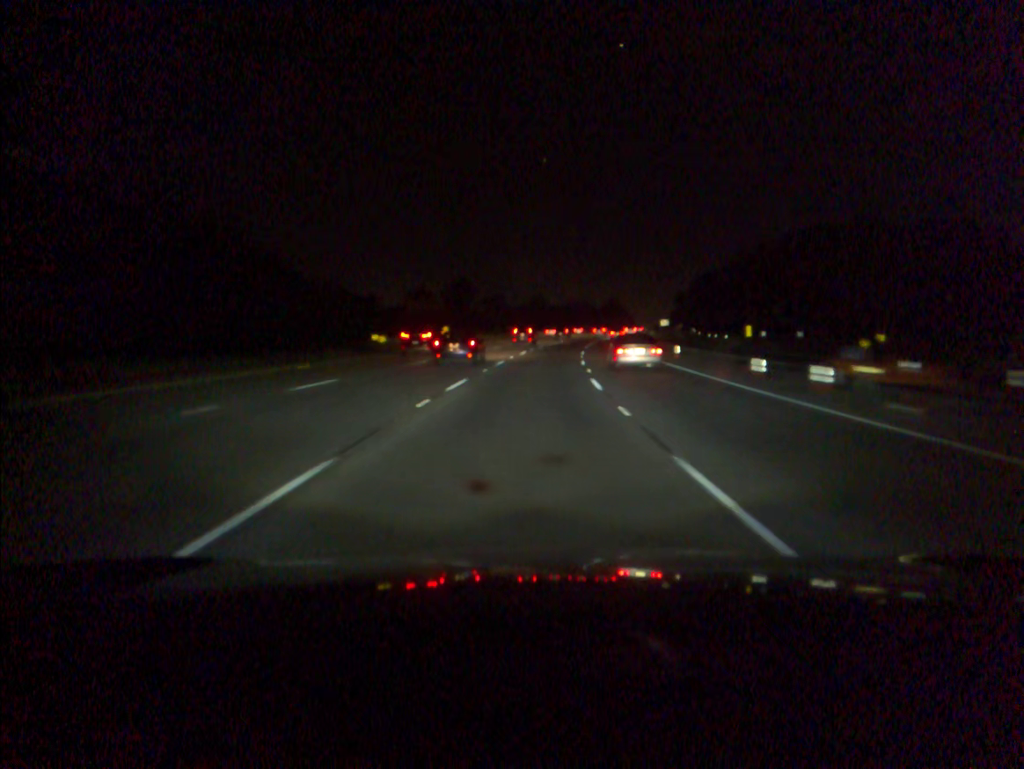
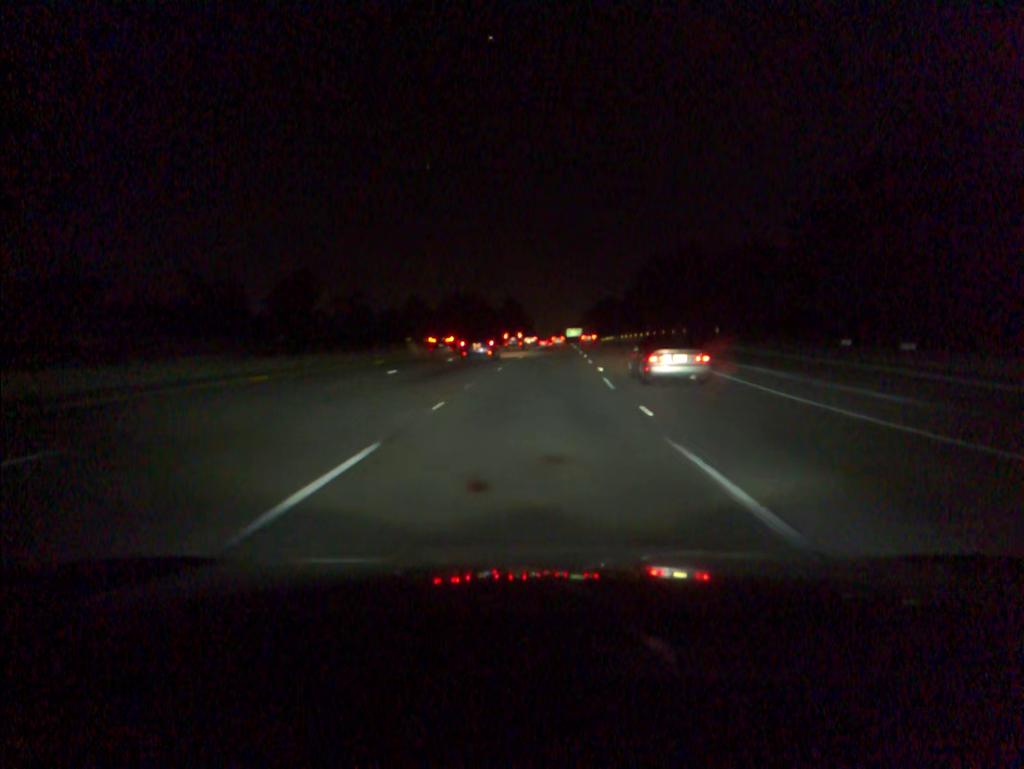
(+5.7, +85.3) m; +8°
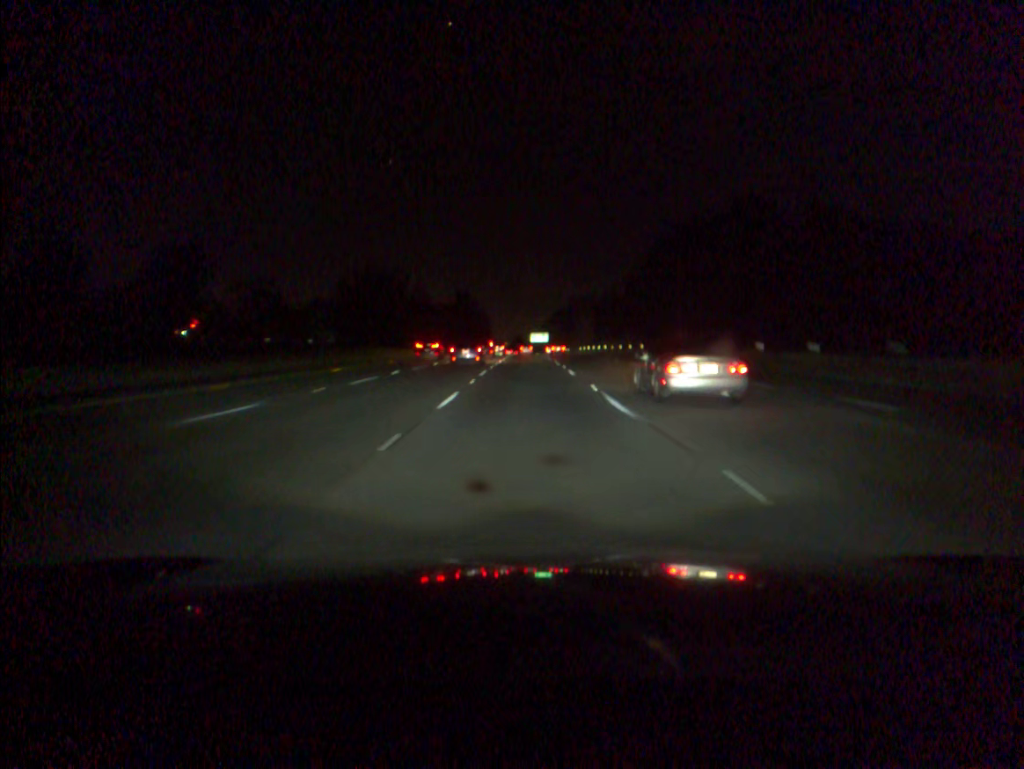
(+1.7, +51.8) m; +3°
